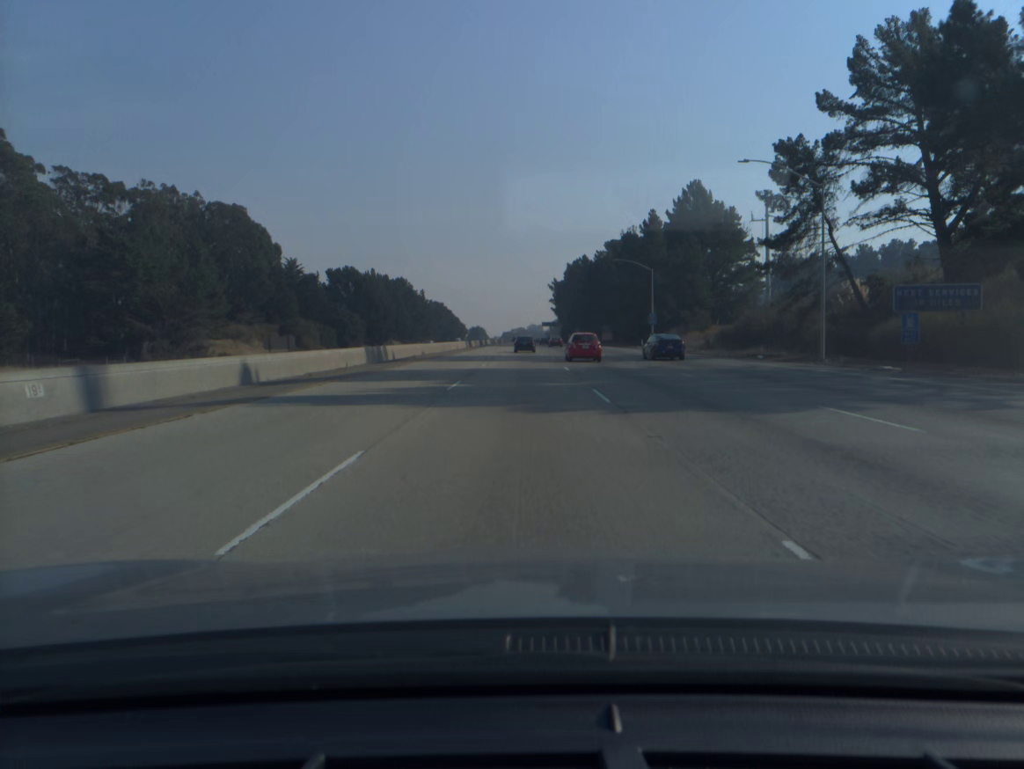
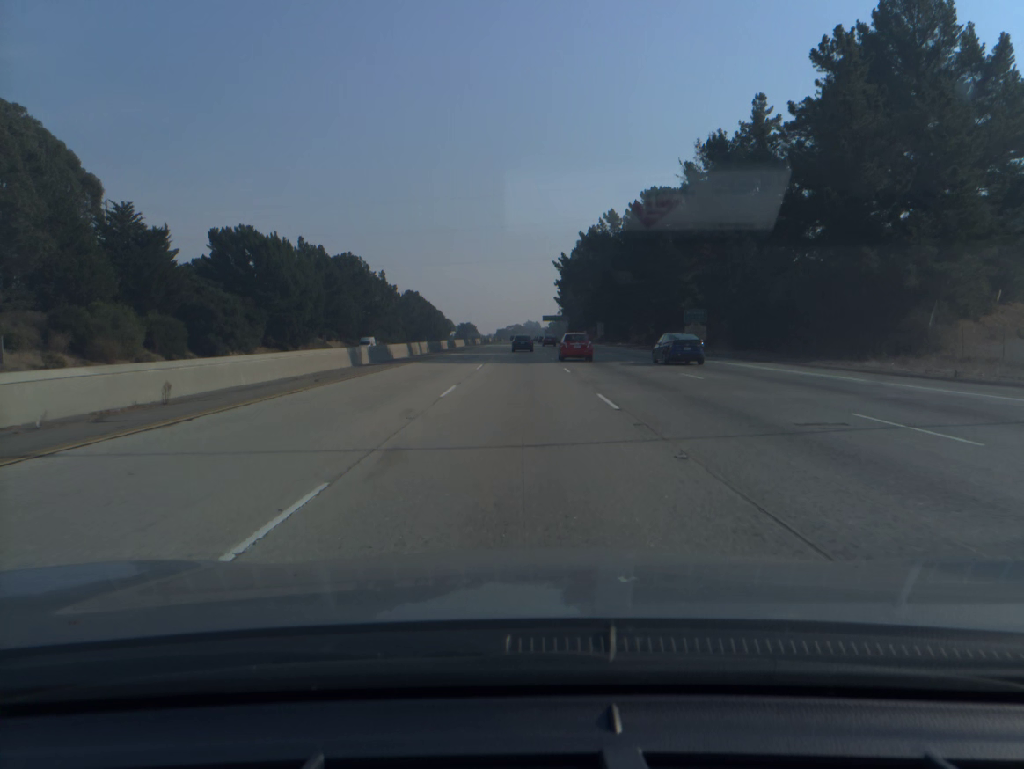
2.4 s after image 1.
(+0.2, +74.5) m; 0°
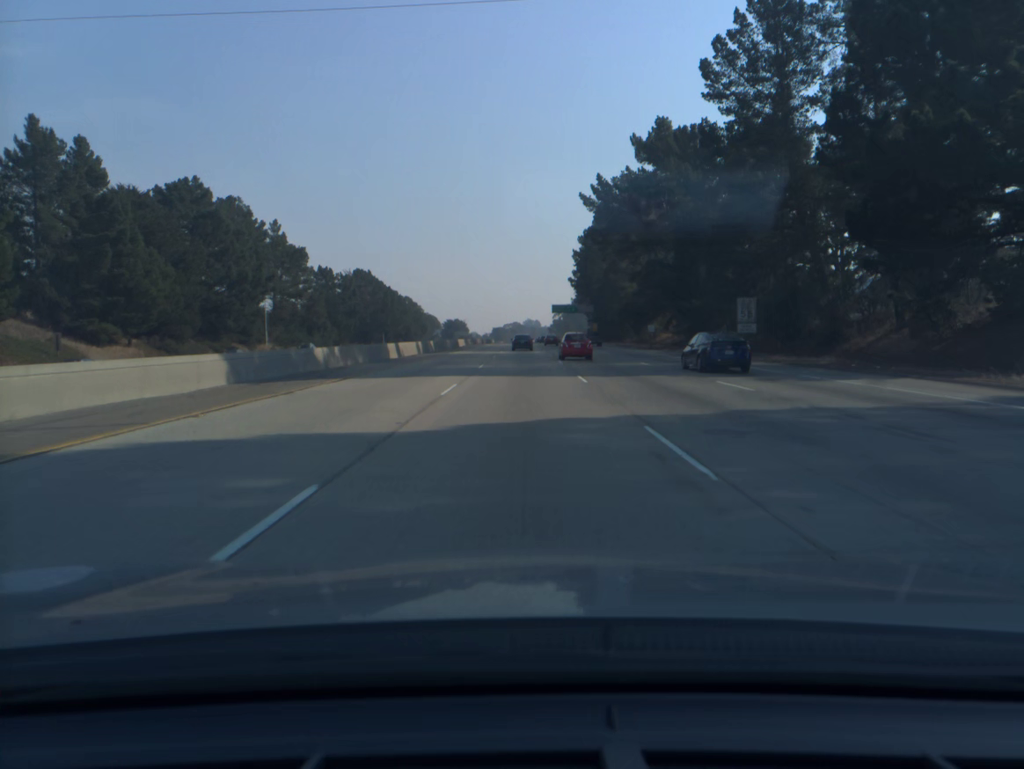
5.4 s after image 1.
(-0.1, +94.0) m; 0°
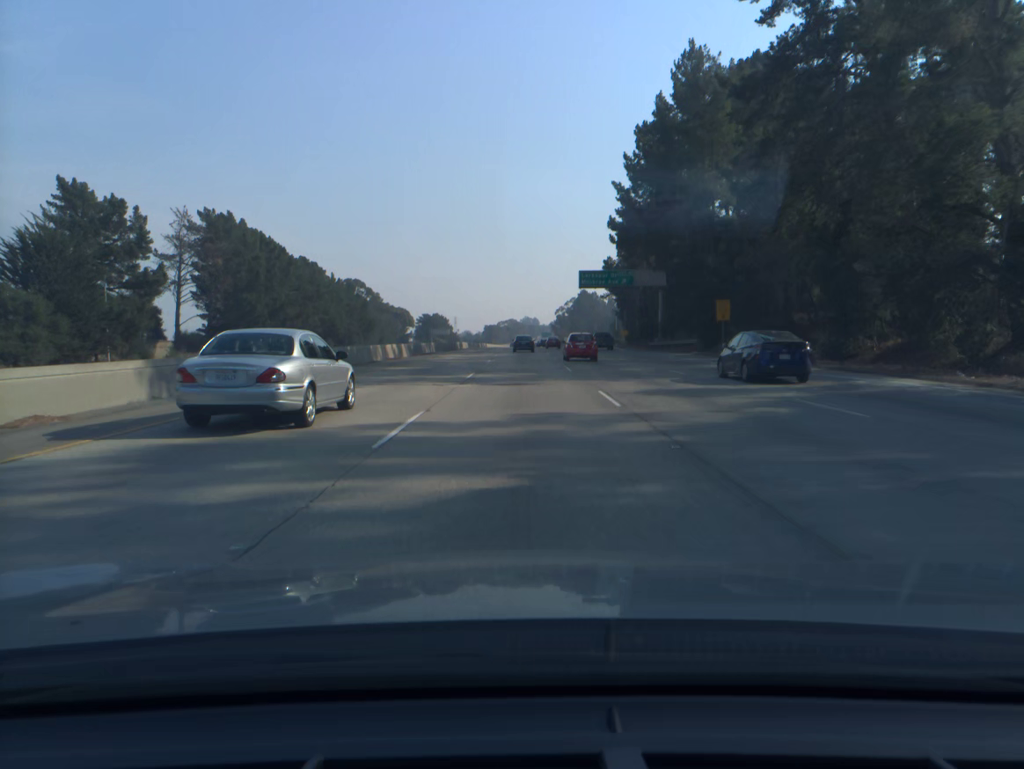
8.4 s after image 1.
(+0.2, +94.8) m; 0°
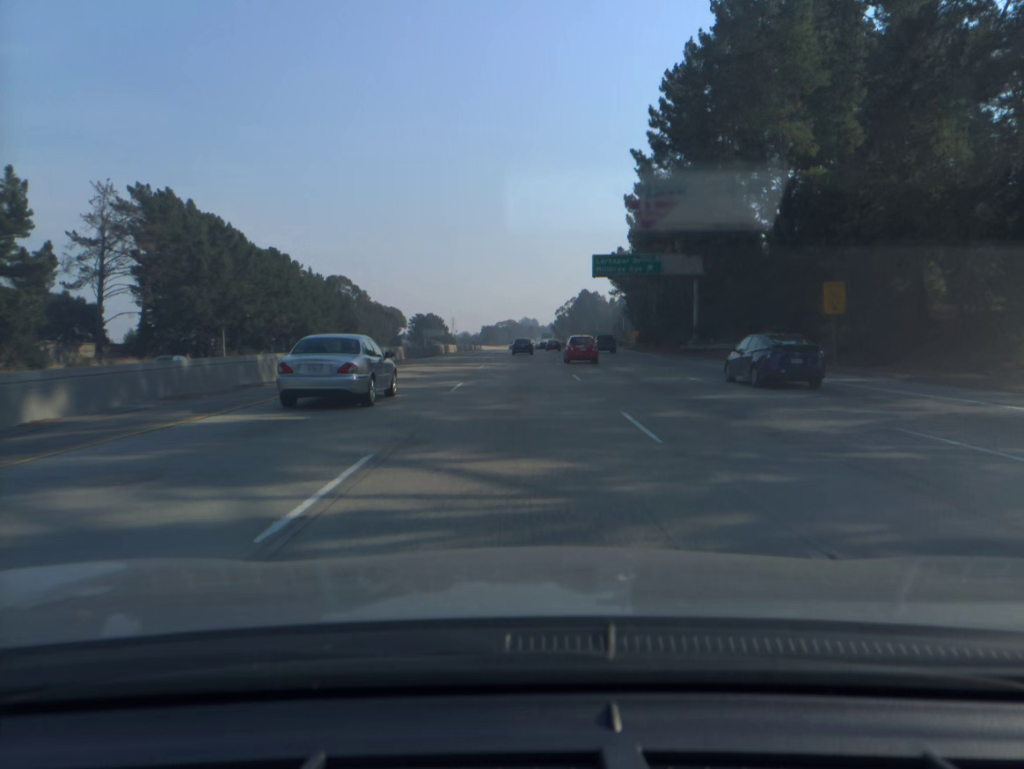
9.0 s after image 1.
(0.0, +19.0) m; 0°
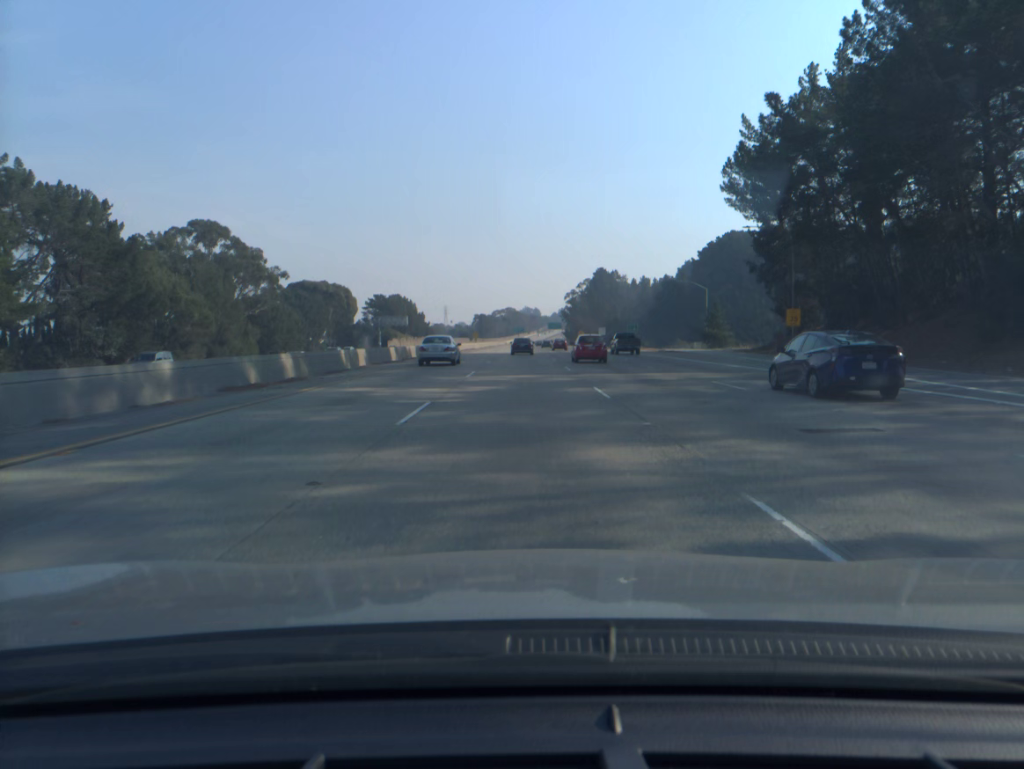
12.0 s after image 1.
(-0.1, +95.2) m; 0°
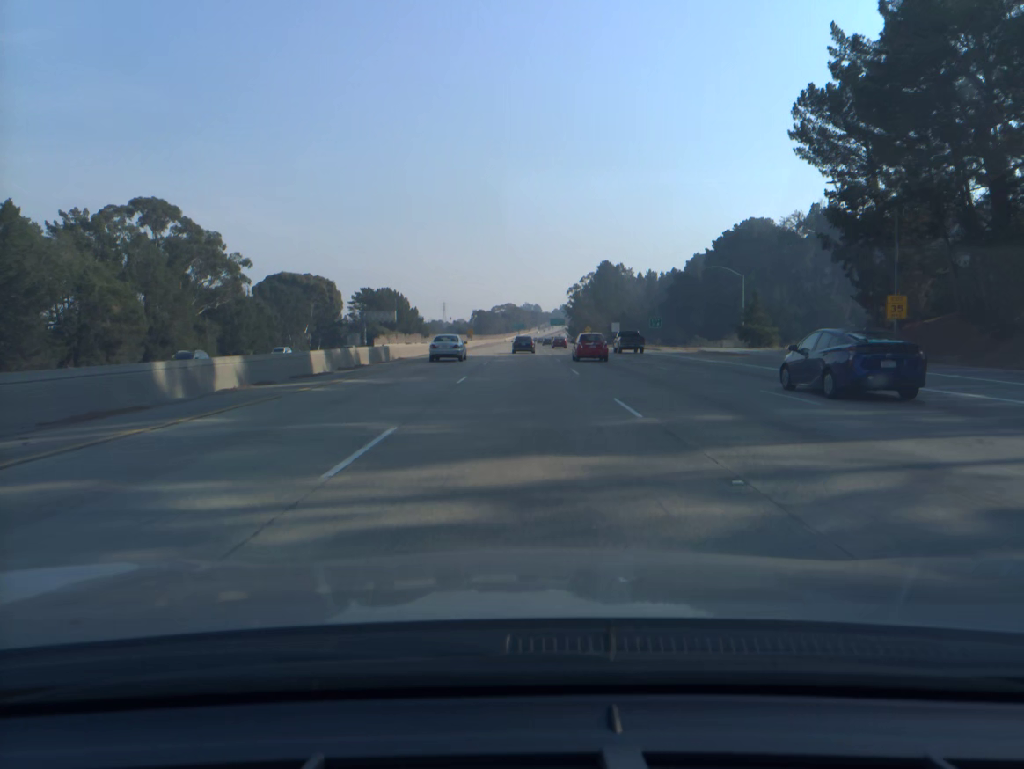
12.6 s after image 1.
(0.0, +19.0) m; 0°
